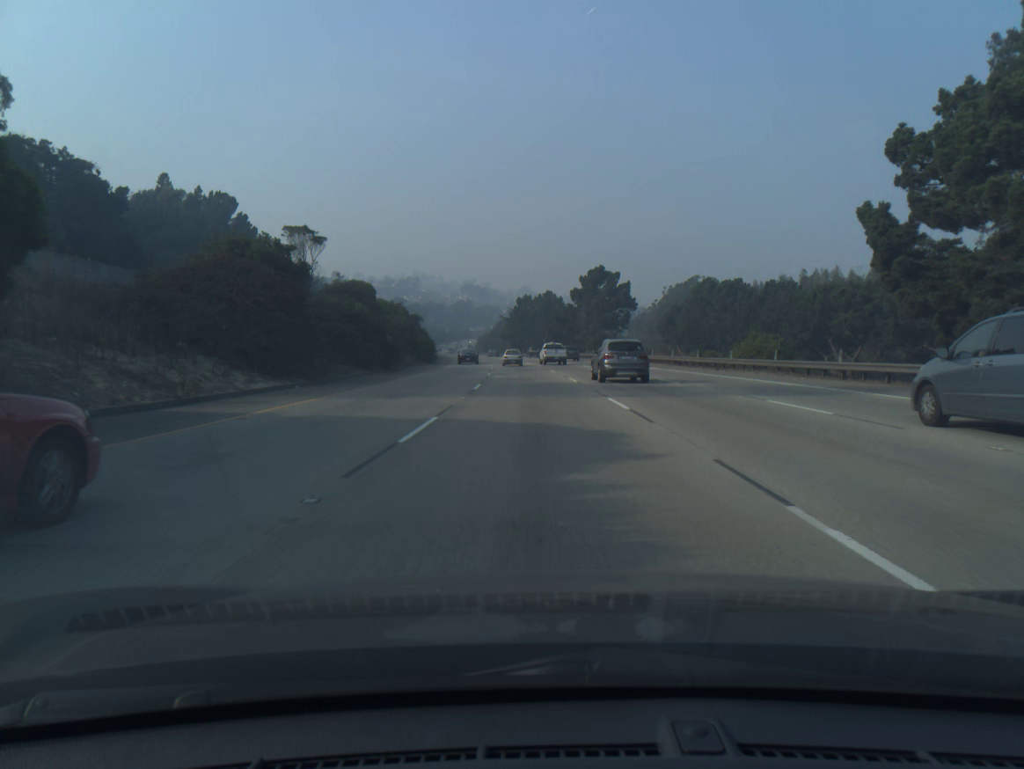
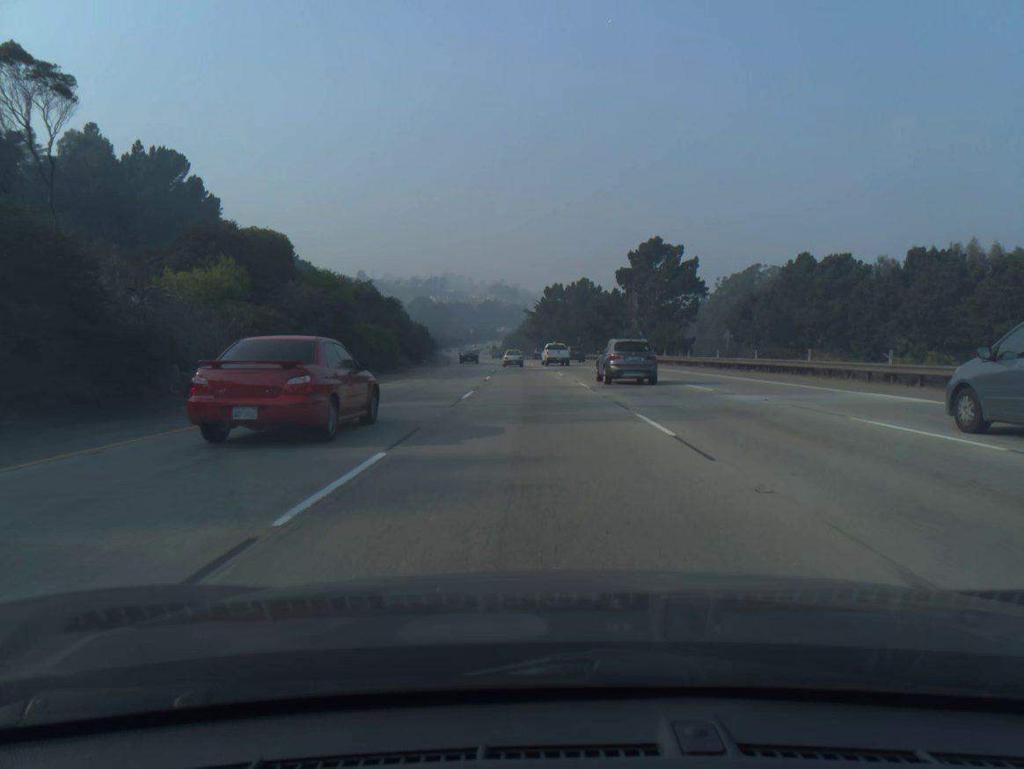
(-0.6, +34.3) m; -2°
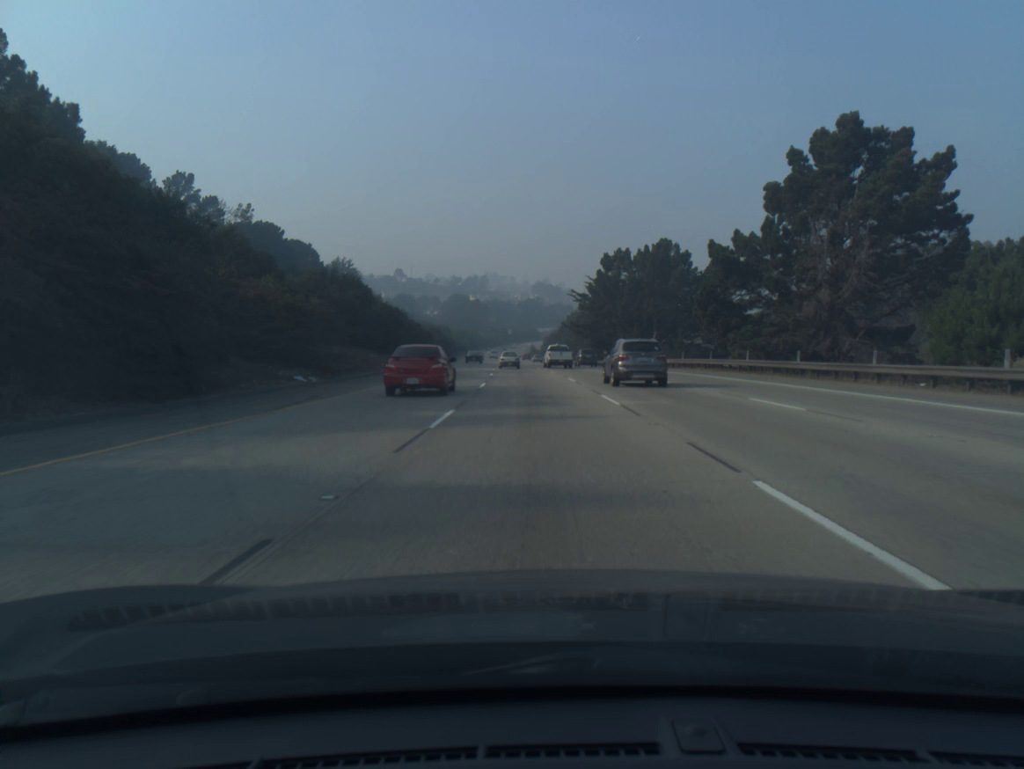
(-1.4, +51.4) m; -3°
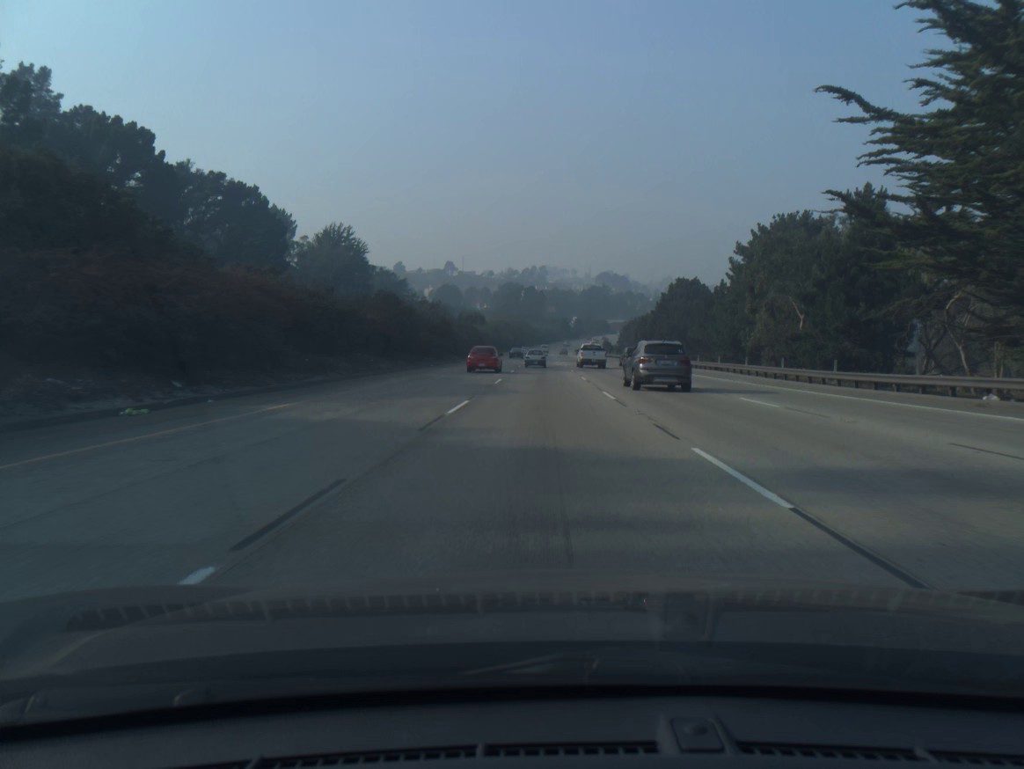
(-3.6, +85.0) m; -4°
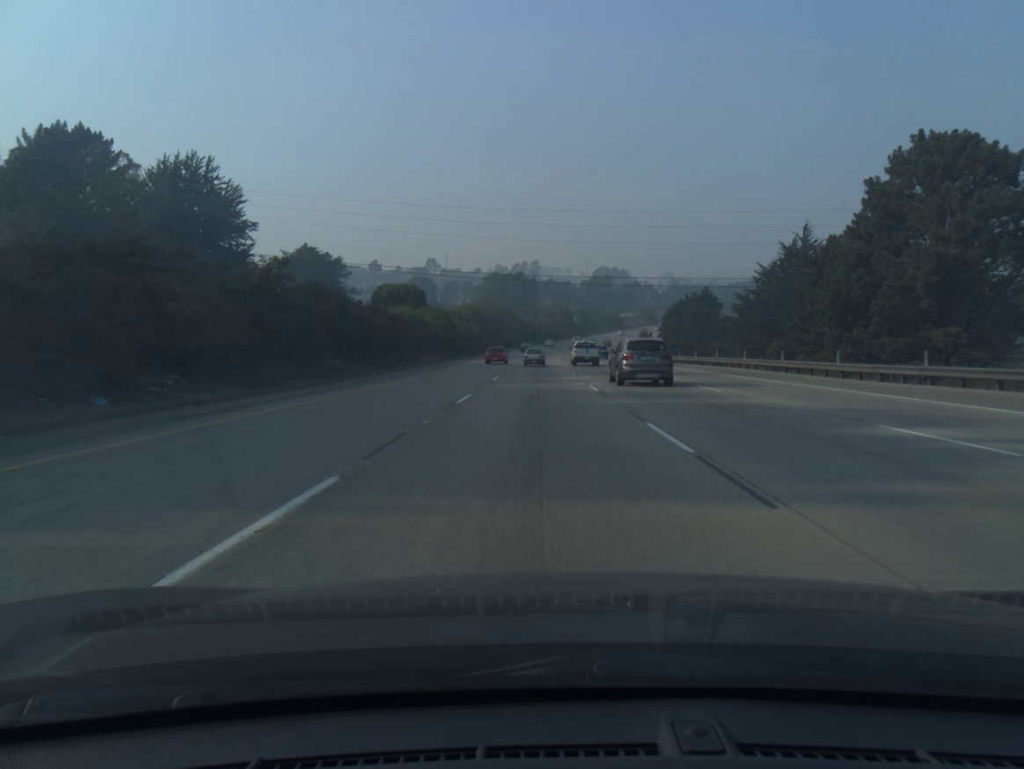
(+0.1, +84.3) m; 0°
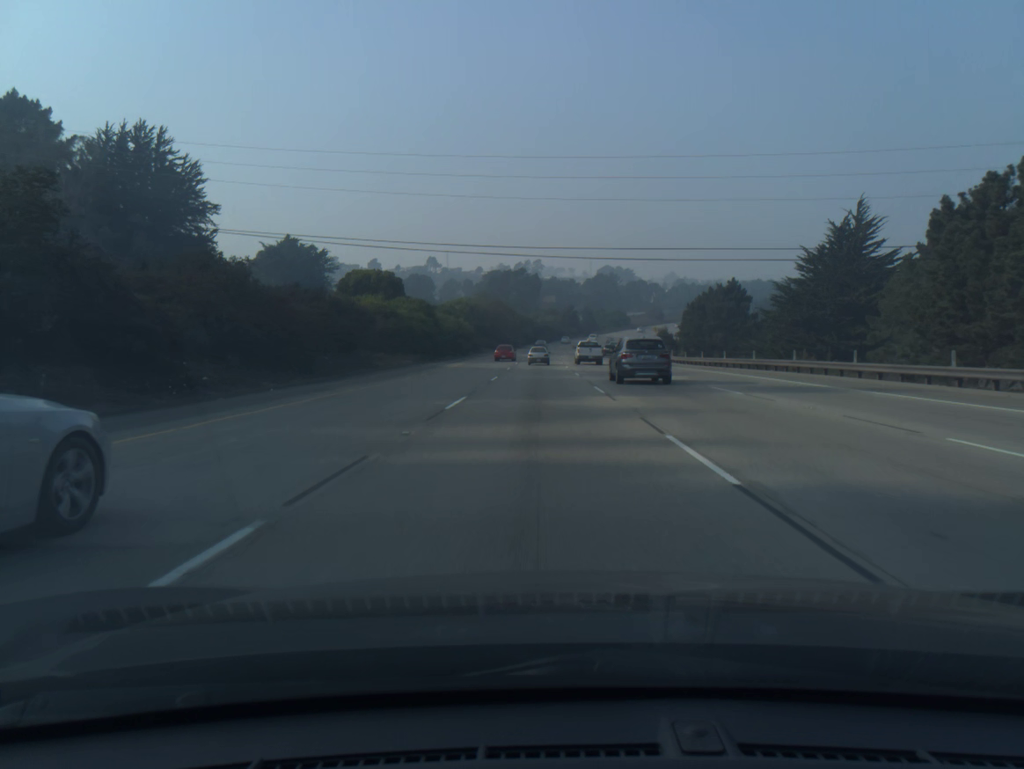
(0.0, +16.8) m; 0°
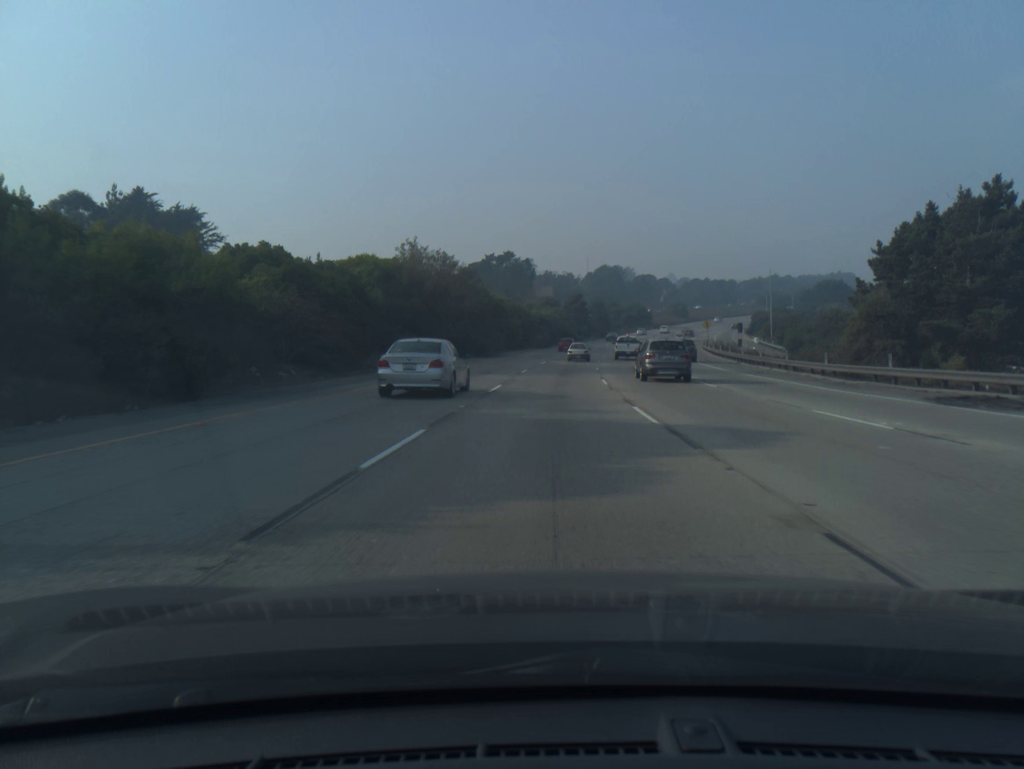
(-0.2, +66.7) m; 0°
